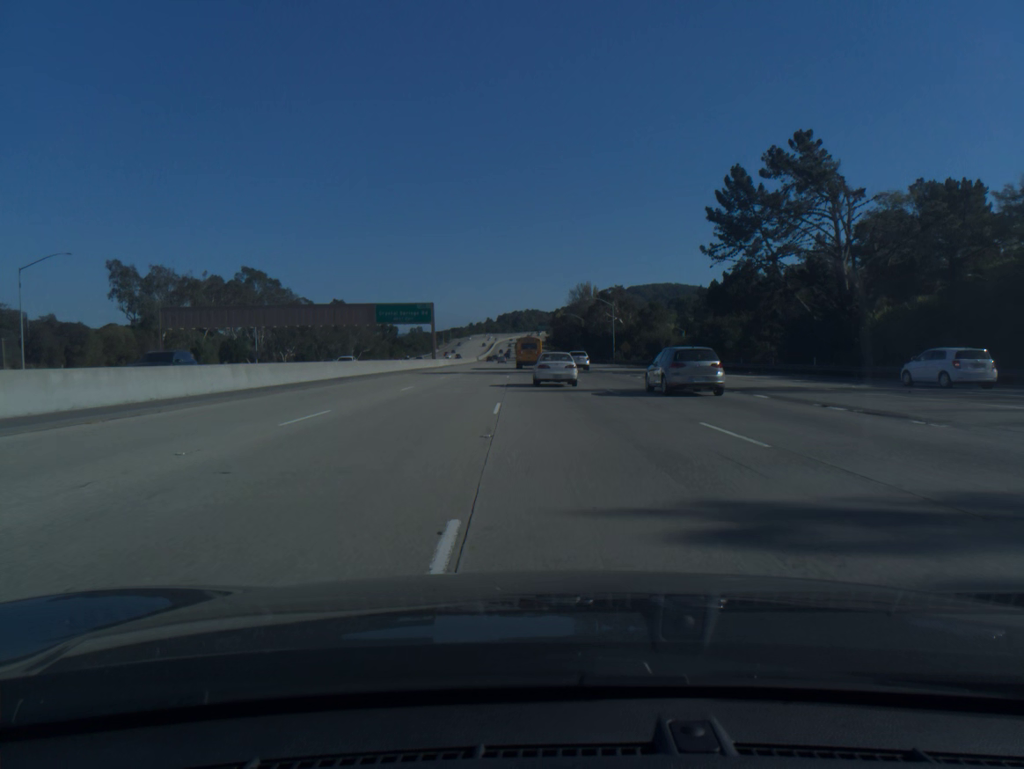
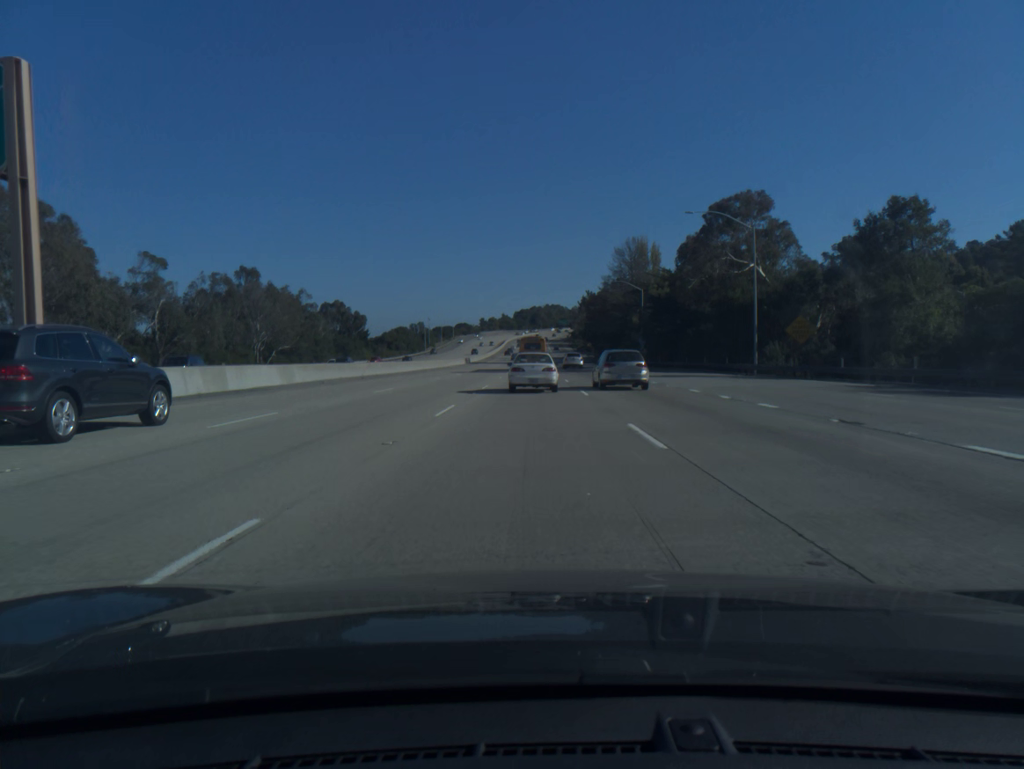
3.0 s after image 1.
(-1.2, +85.6) m; -1°
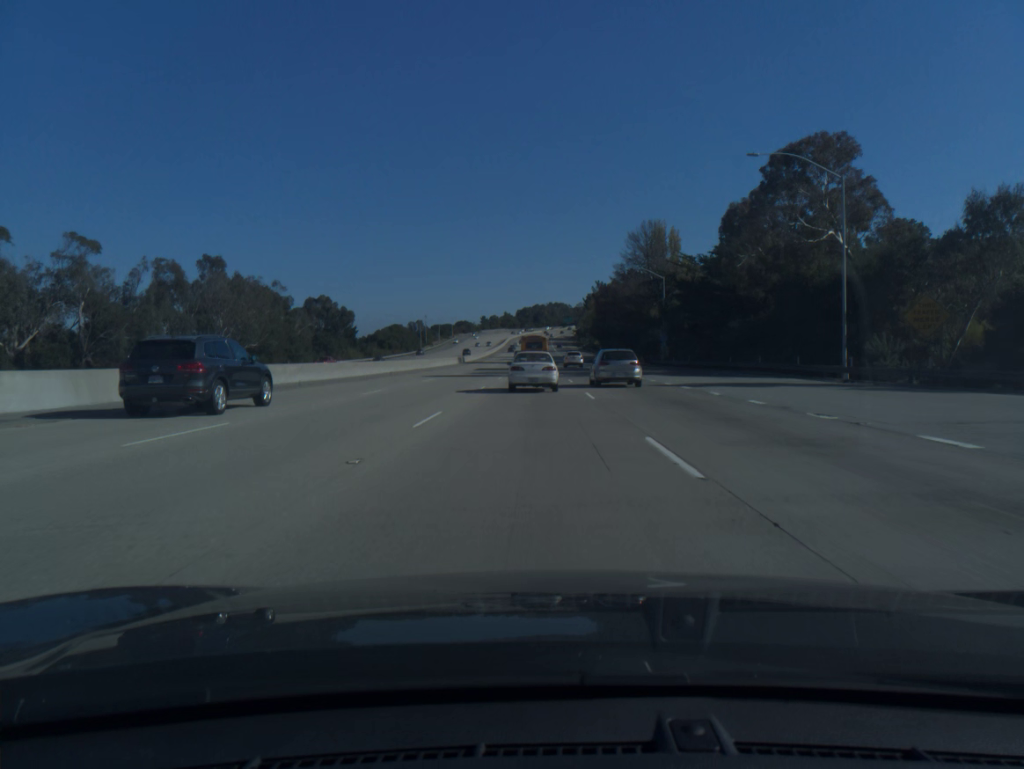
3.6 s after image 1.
(0.0, +16.9) m; 0°
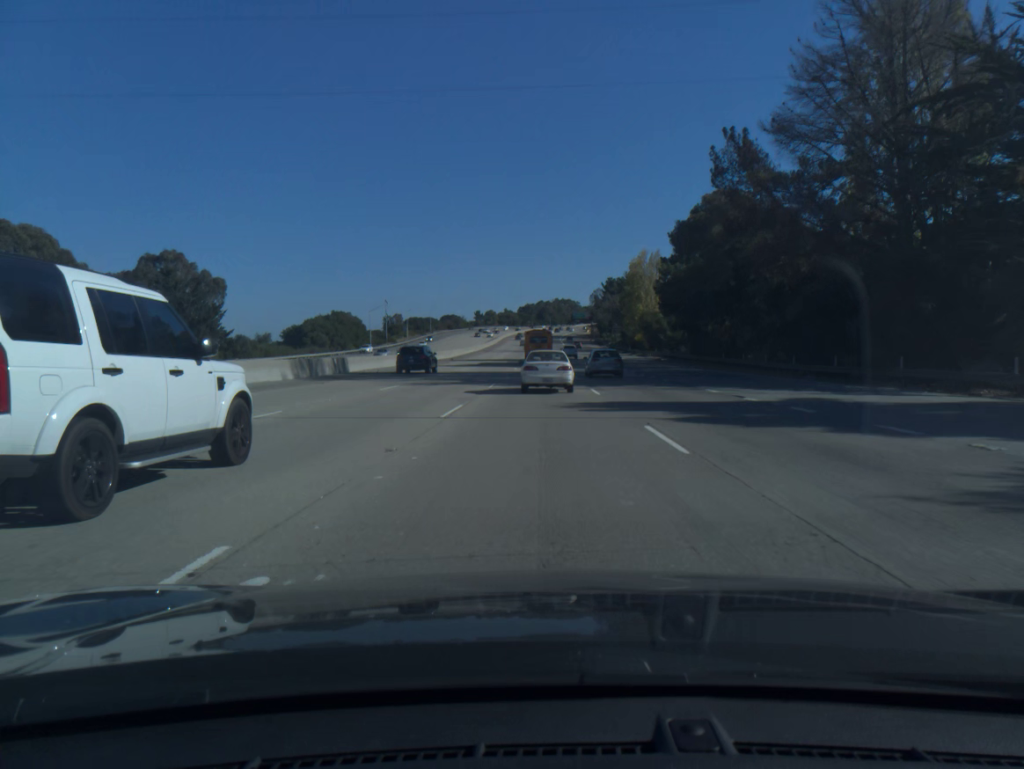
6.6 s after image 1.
(-0.5, +83.7) m; 0°
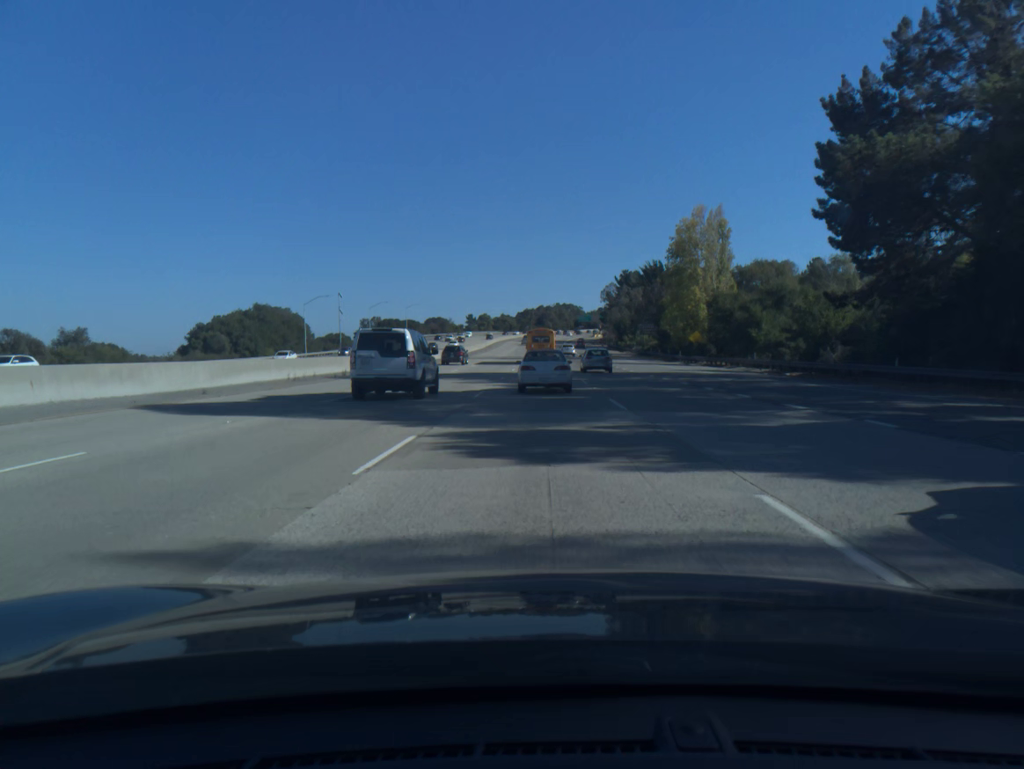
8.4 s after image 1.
(0.0, +49.6) m; 0°
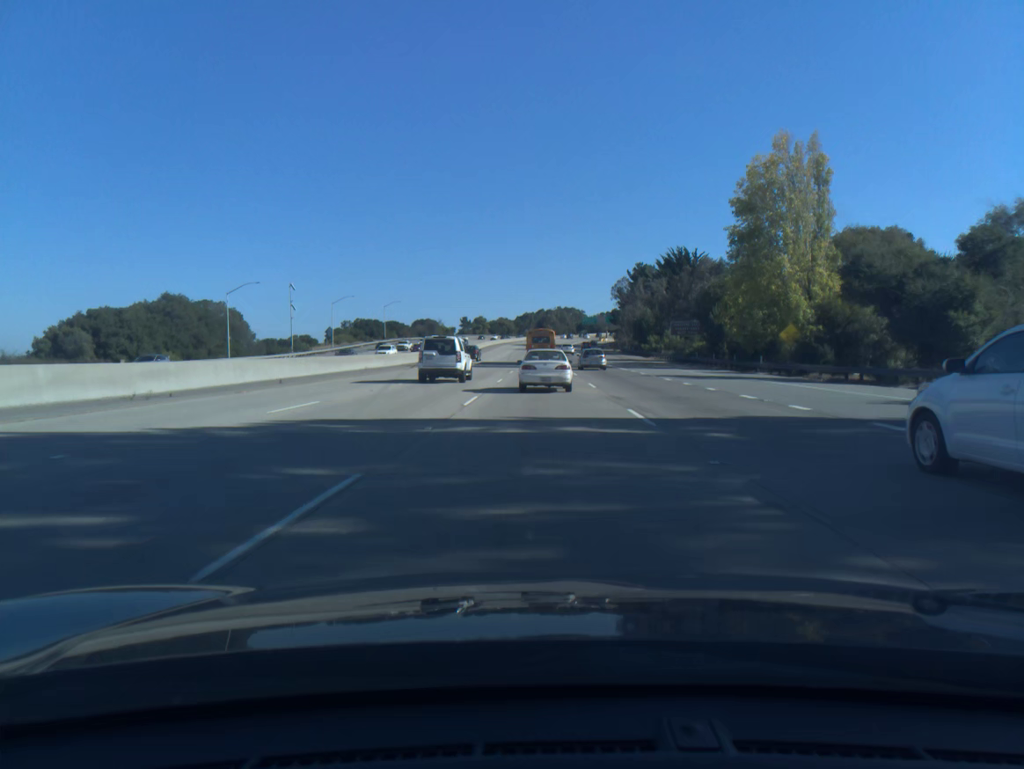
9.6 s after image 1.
(0.0, +32.6) m; 0°
